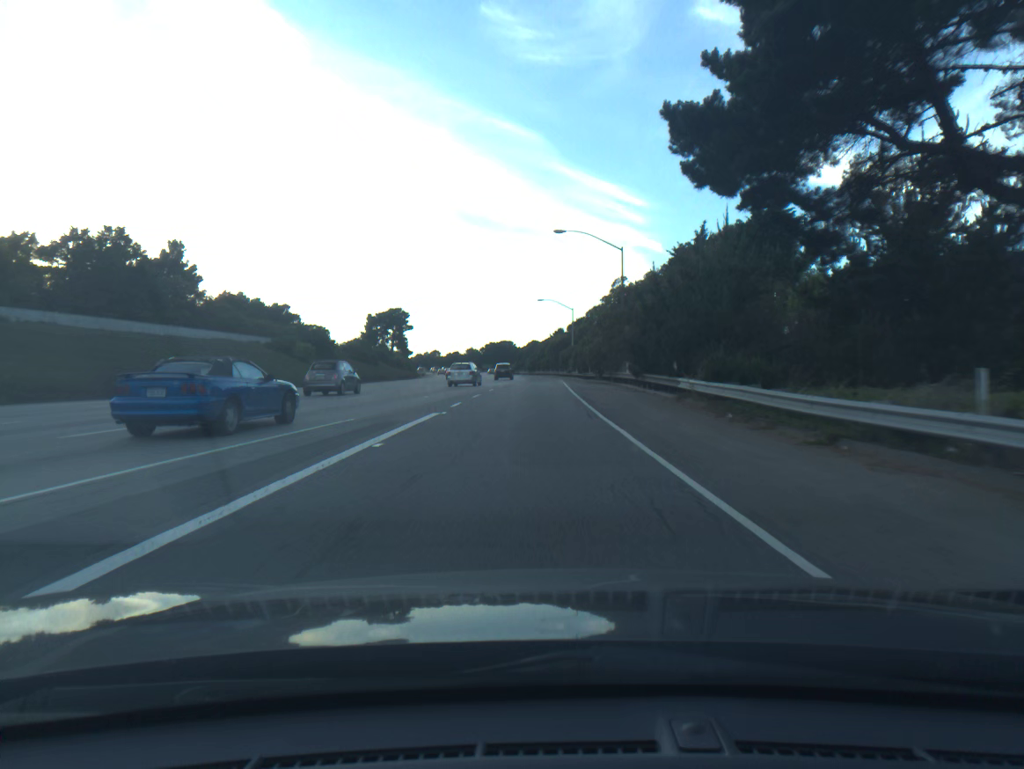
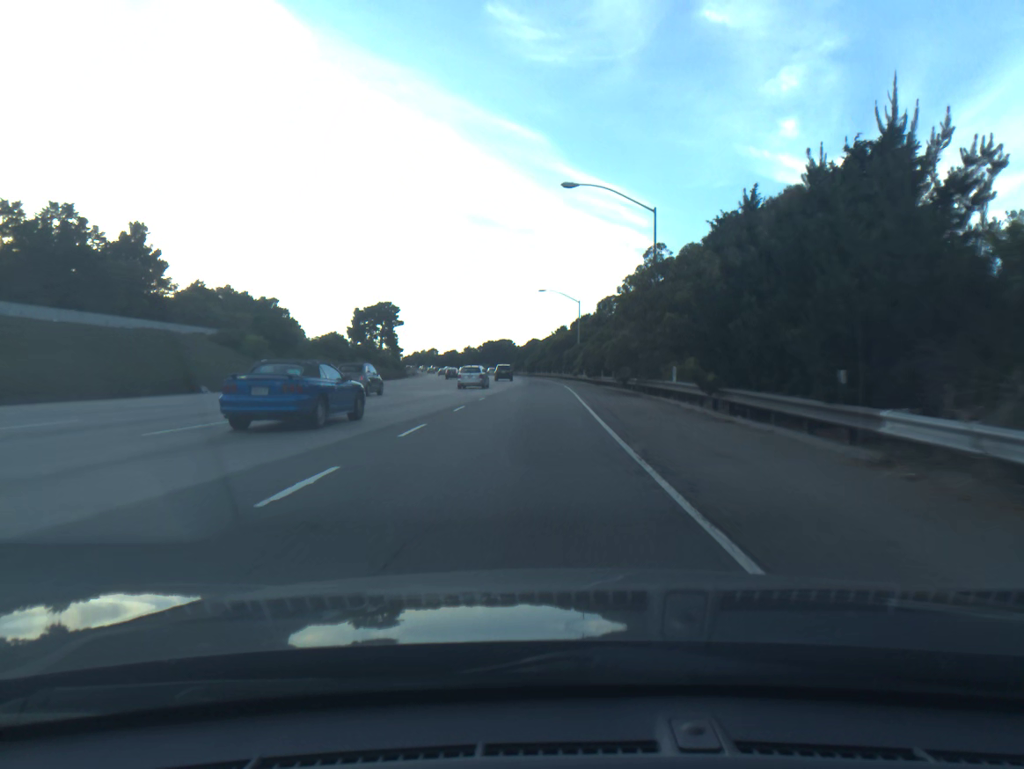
(0.0, +14.2) m; 0°
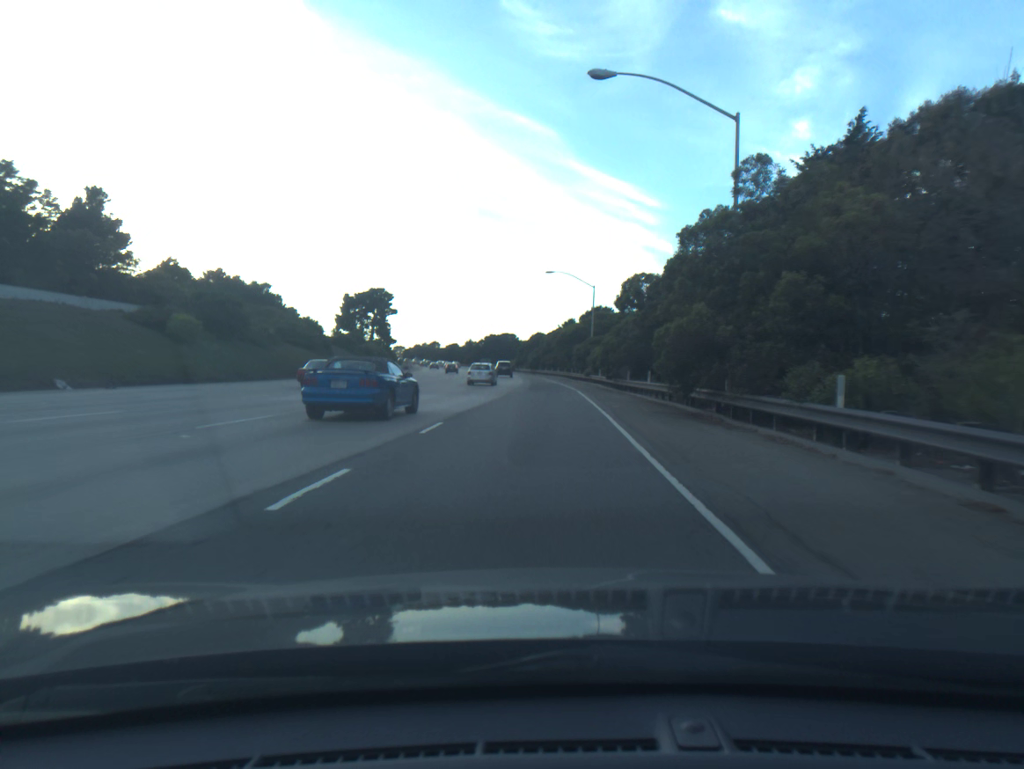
(0.0, +14.4) m; 0°
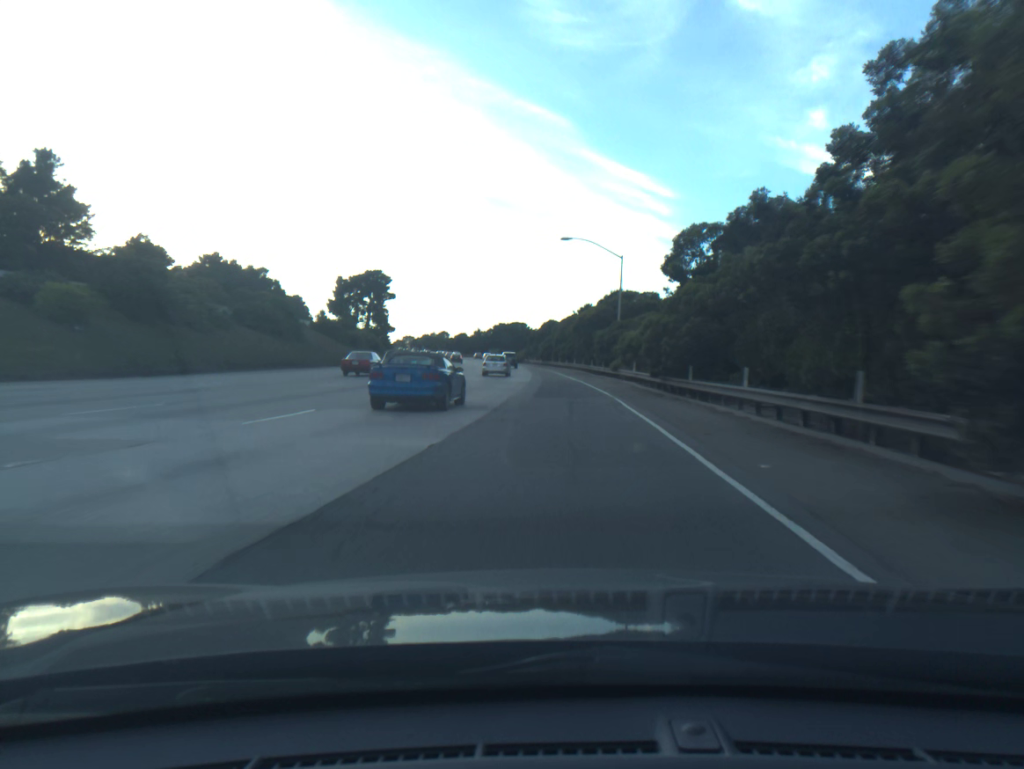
(-0.1, +14.7) m; -1°
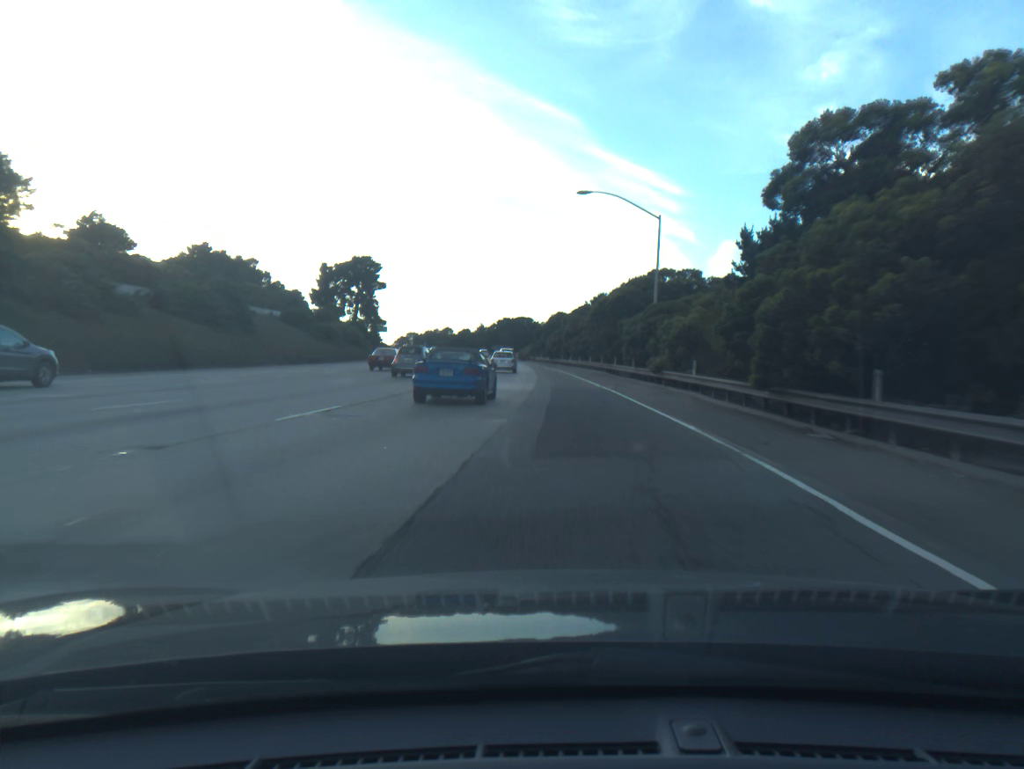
(-0.1, +14.9) m; -1°
